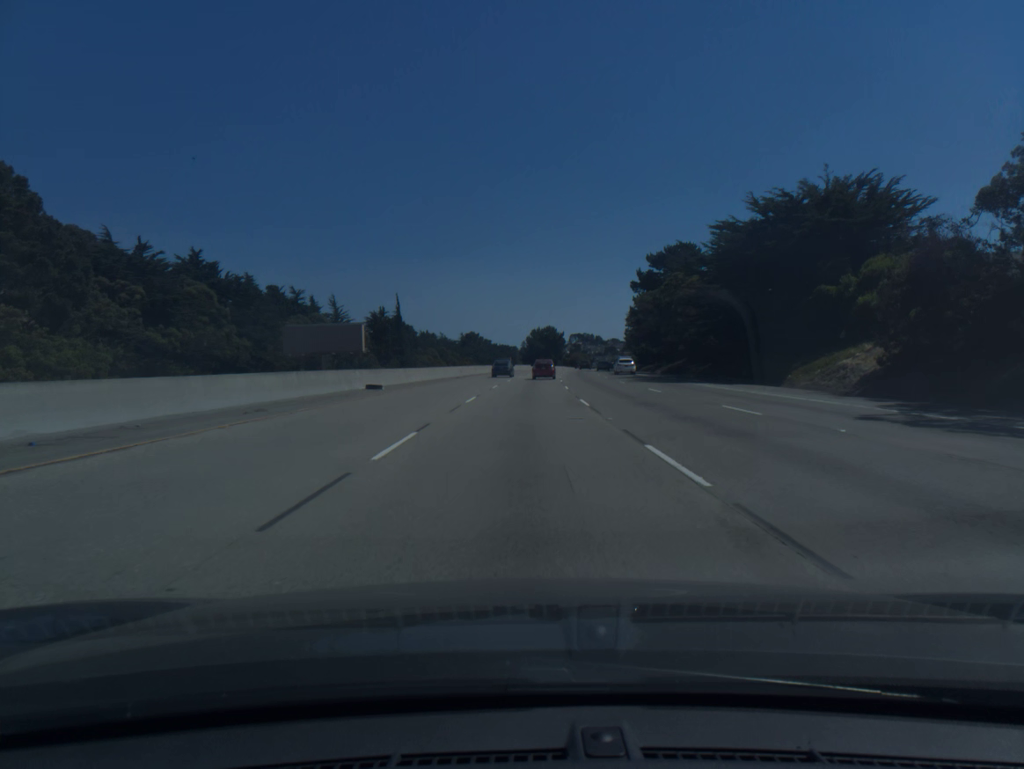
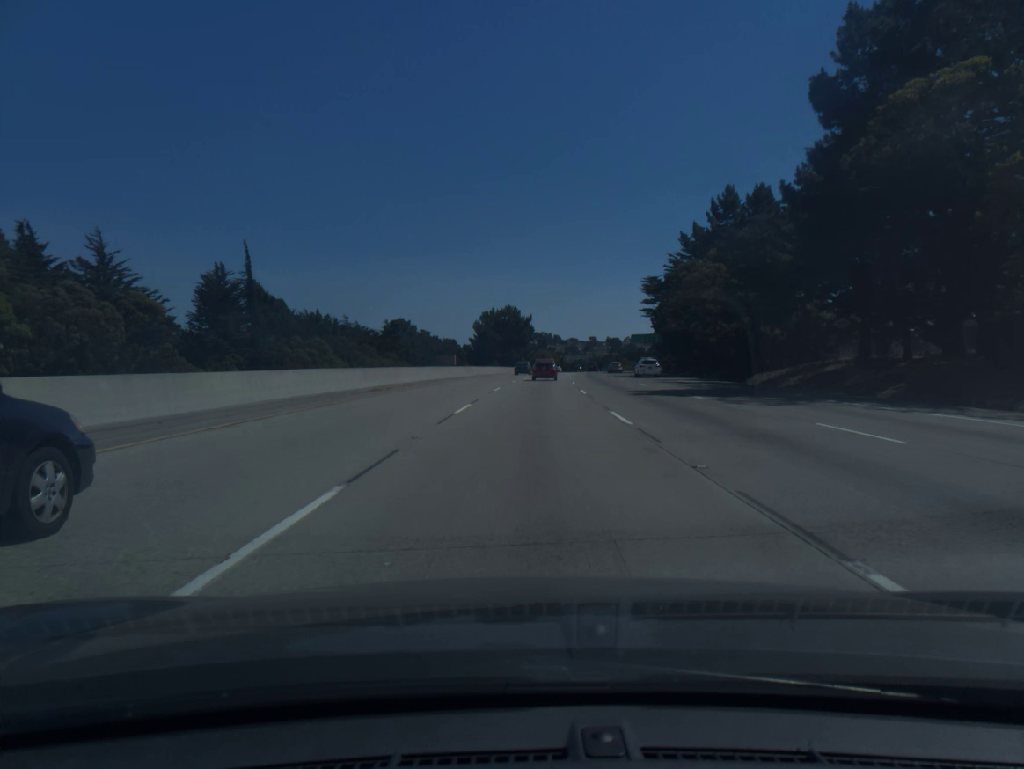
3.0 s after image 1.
(+2.3, +79.9) m; +3°
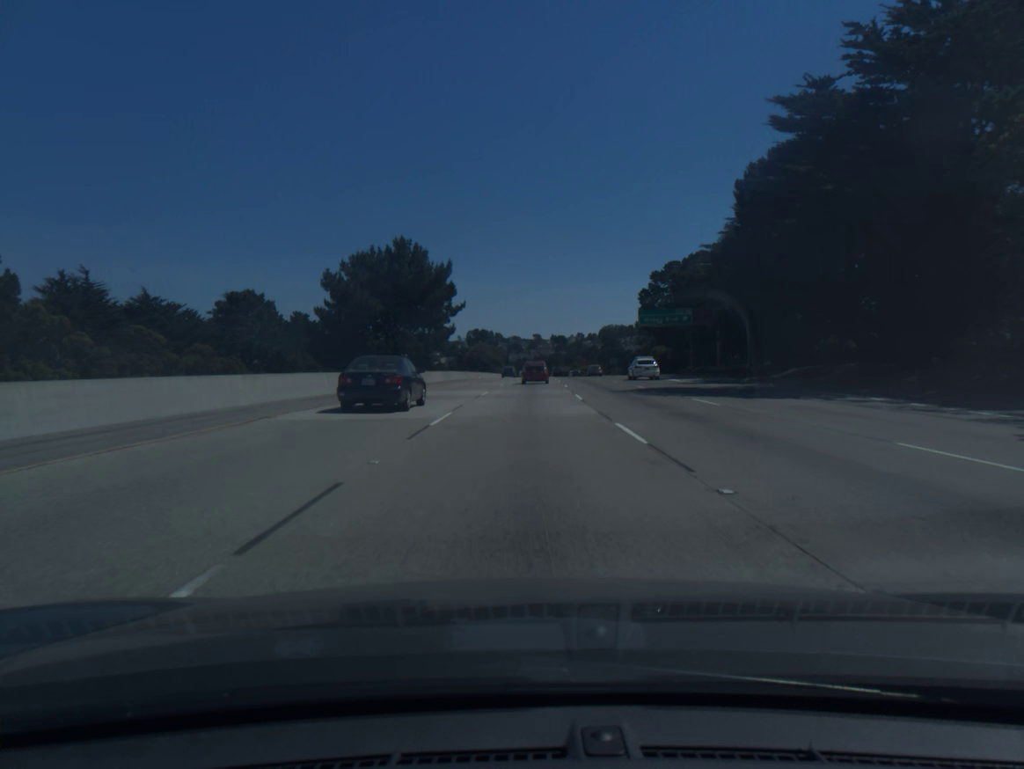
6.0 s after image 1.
(+3.1, +77.2) m; +4°
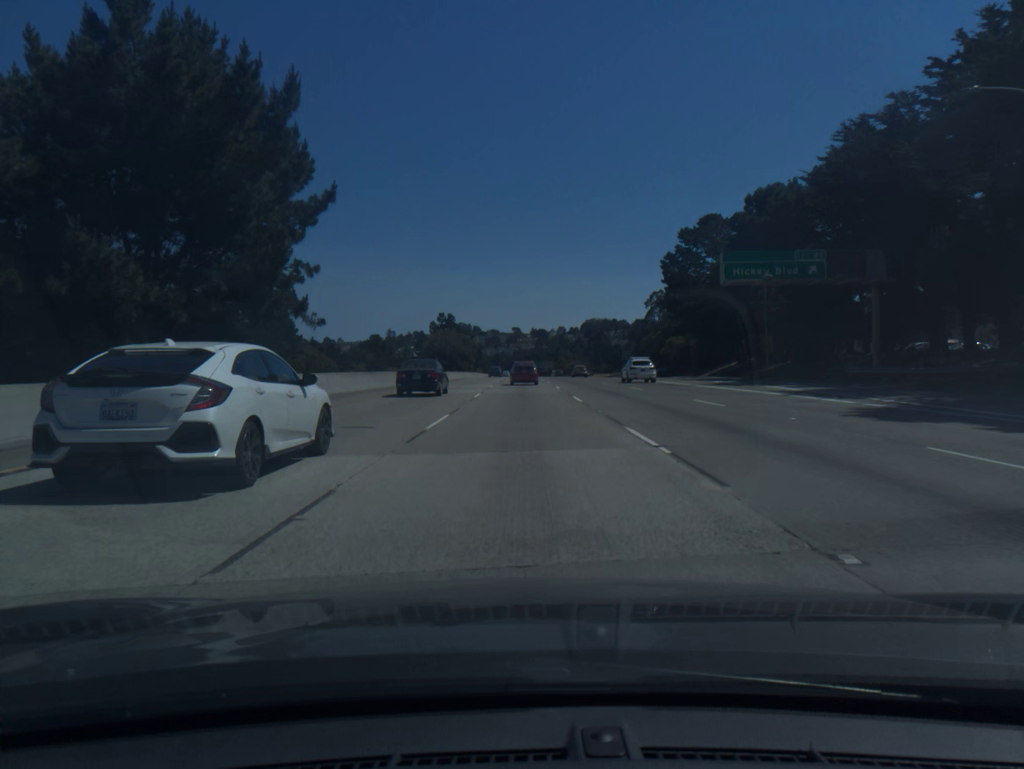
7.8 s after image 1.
(+0.7, +45.1) m; +2°
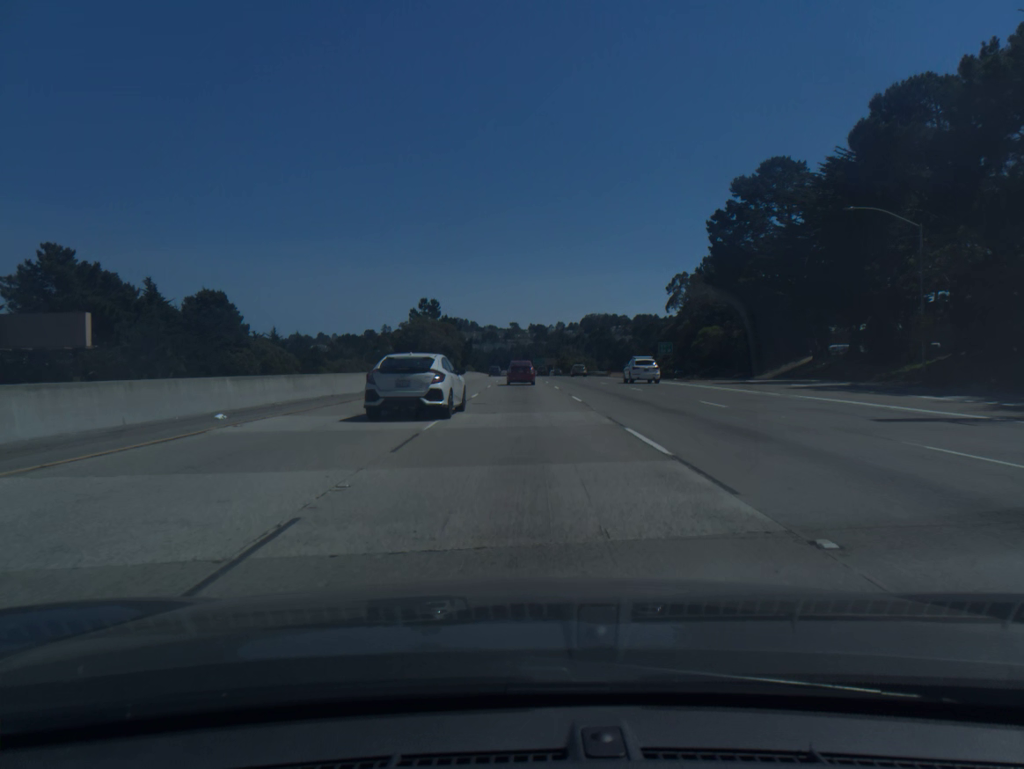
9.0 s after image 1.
(+0.1, +29.6) m; 0°
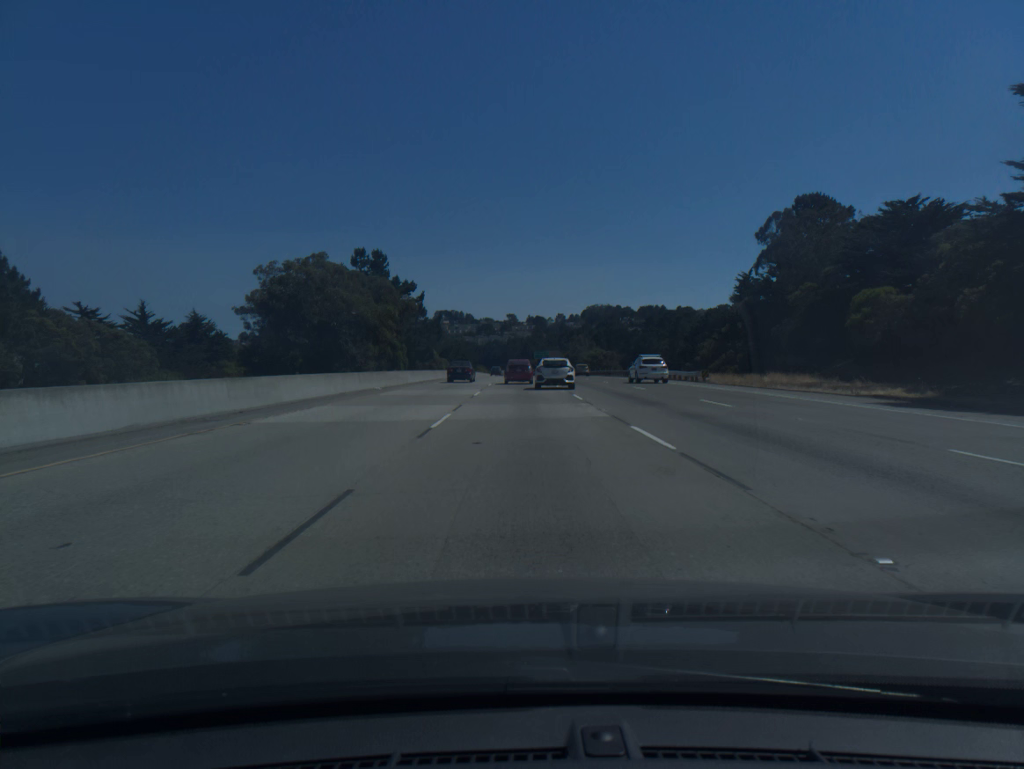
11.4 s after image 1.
(-0.2, +58.4) m; 0°
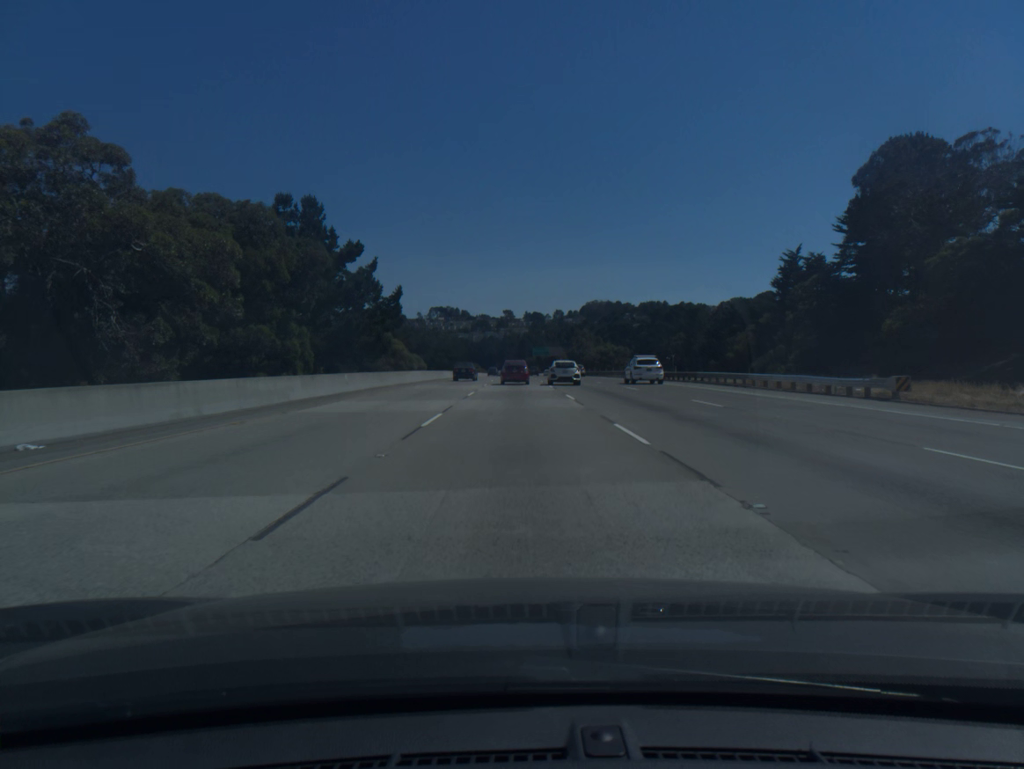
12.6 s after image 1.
(+0.1, +28.8) m; 0°
